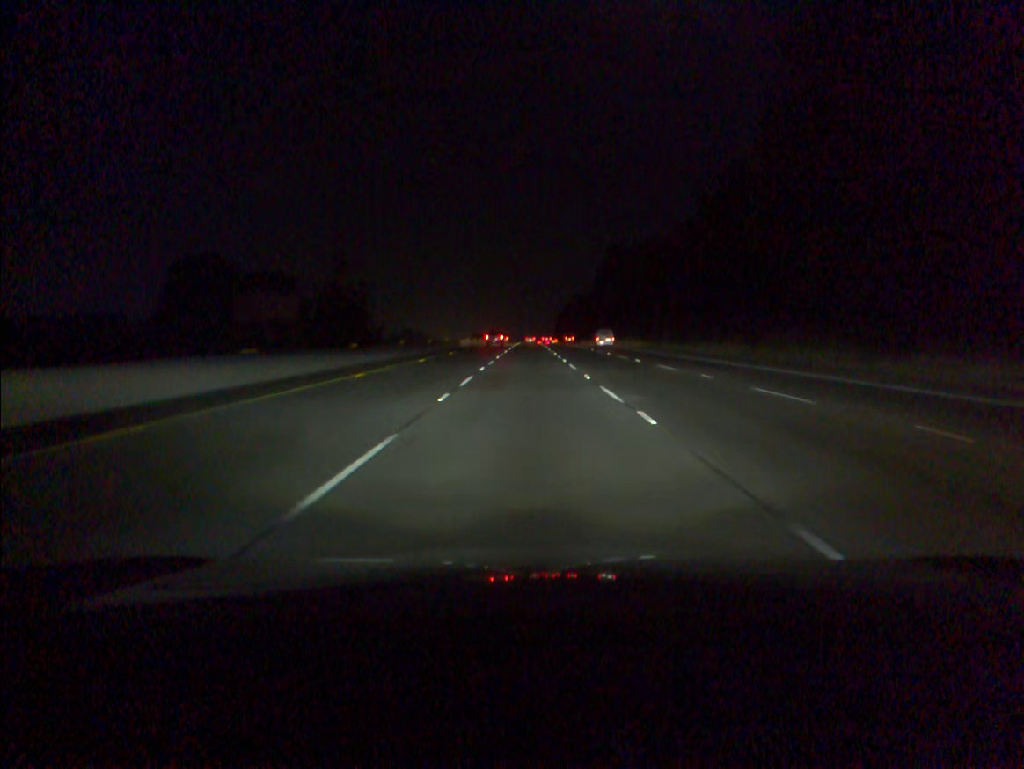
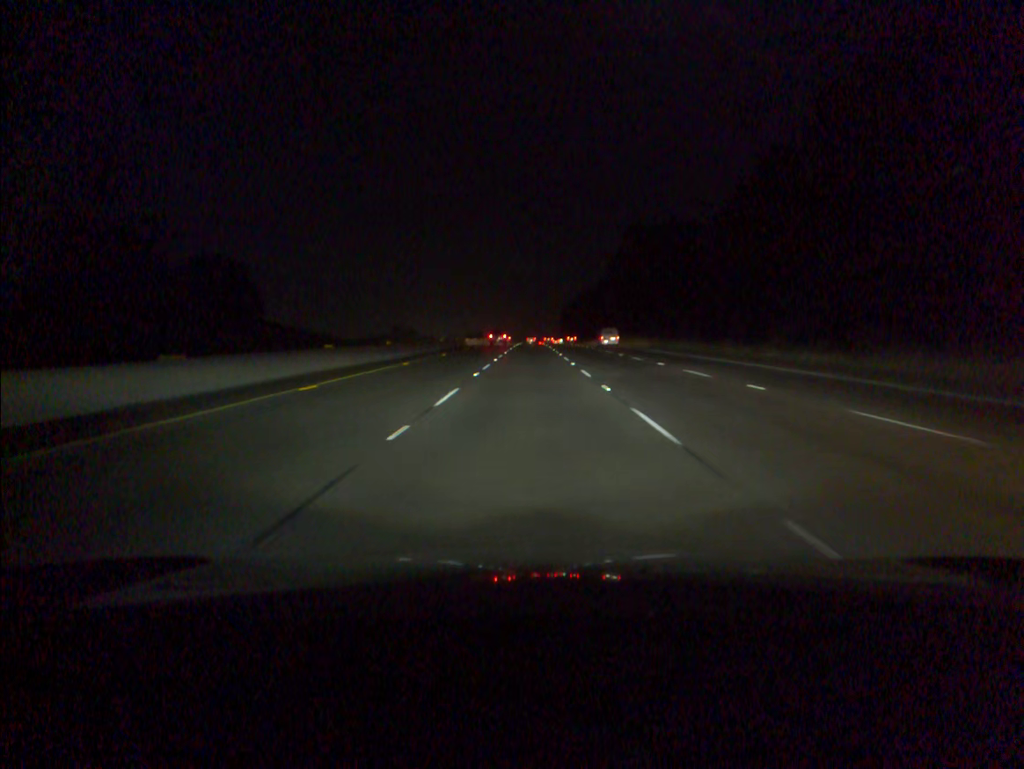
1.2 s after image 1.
(0.0, +35.0) m; 0°
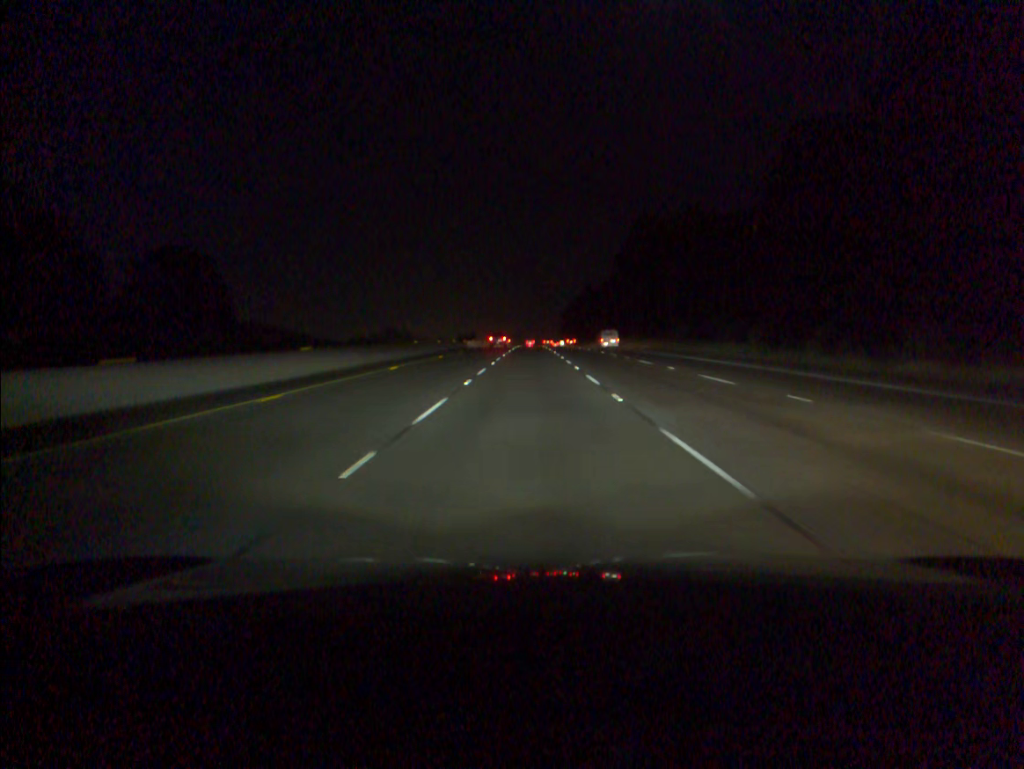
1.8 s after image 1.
(0.0, +17.5) m; 0°
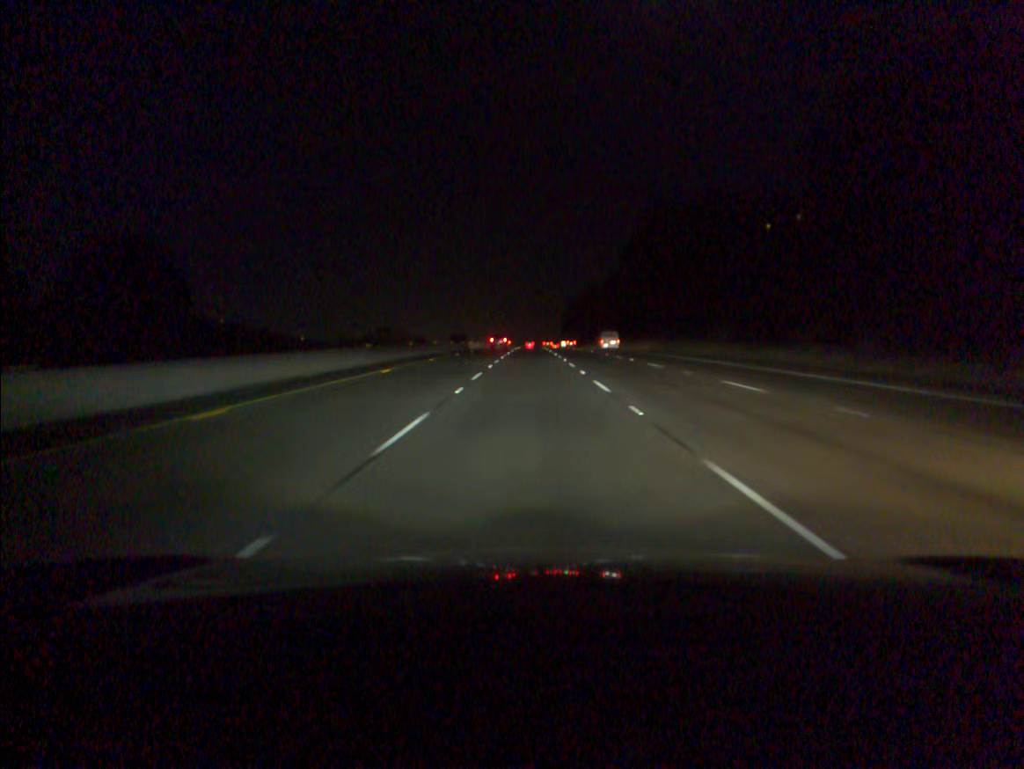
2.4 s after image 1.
(0.0, +17.5) m; 0°
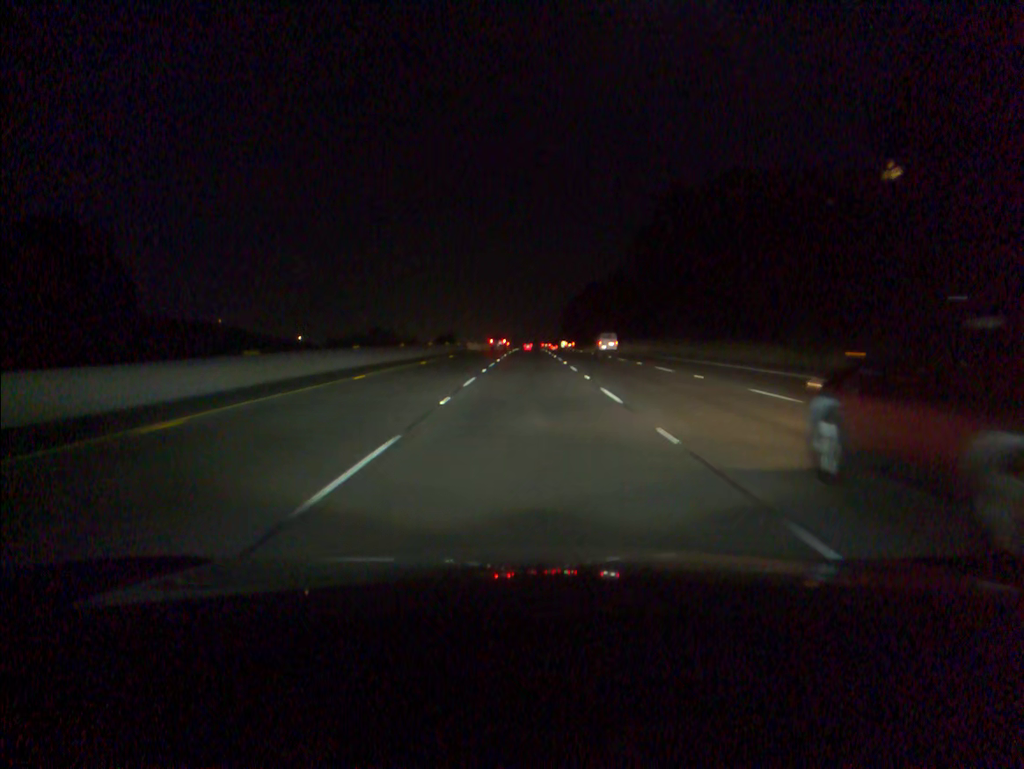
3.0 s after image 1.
(0.0, +17.5) m; 0°
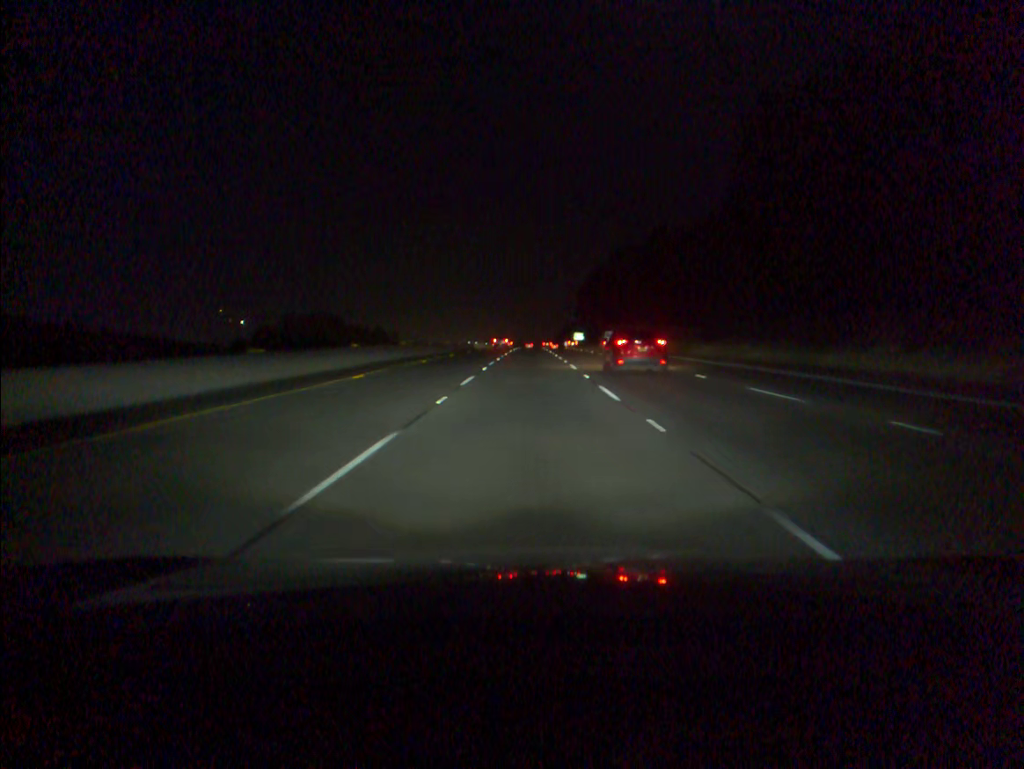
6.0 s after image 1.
(-0.1, +87.5) m; 0°
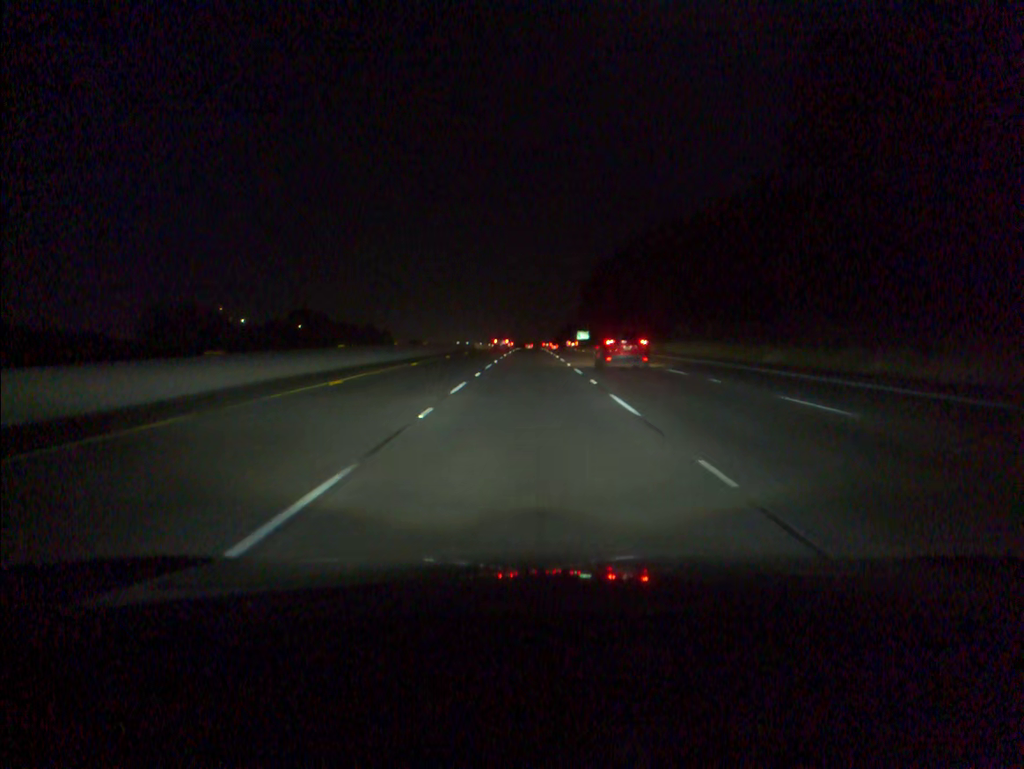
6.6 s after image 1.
(0.0, +17.5) m; 0°
